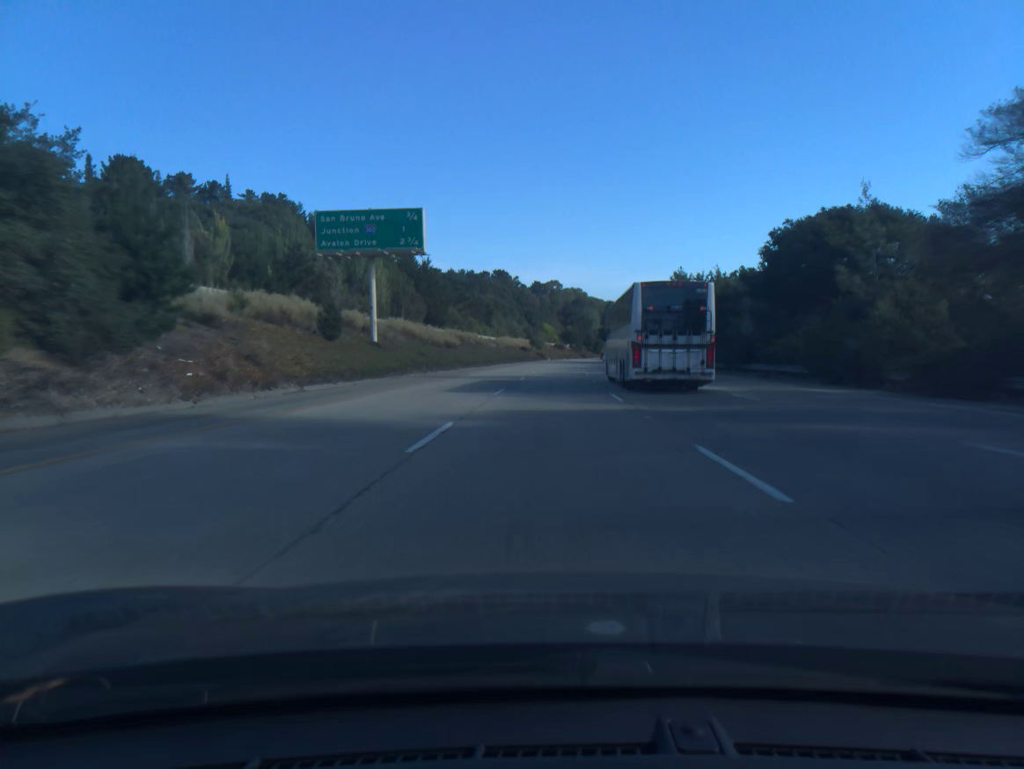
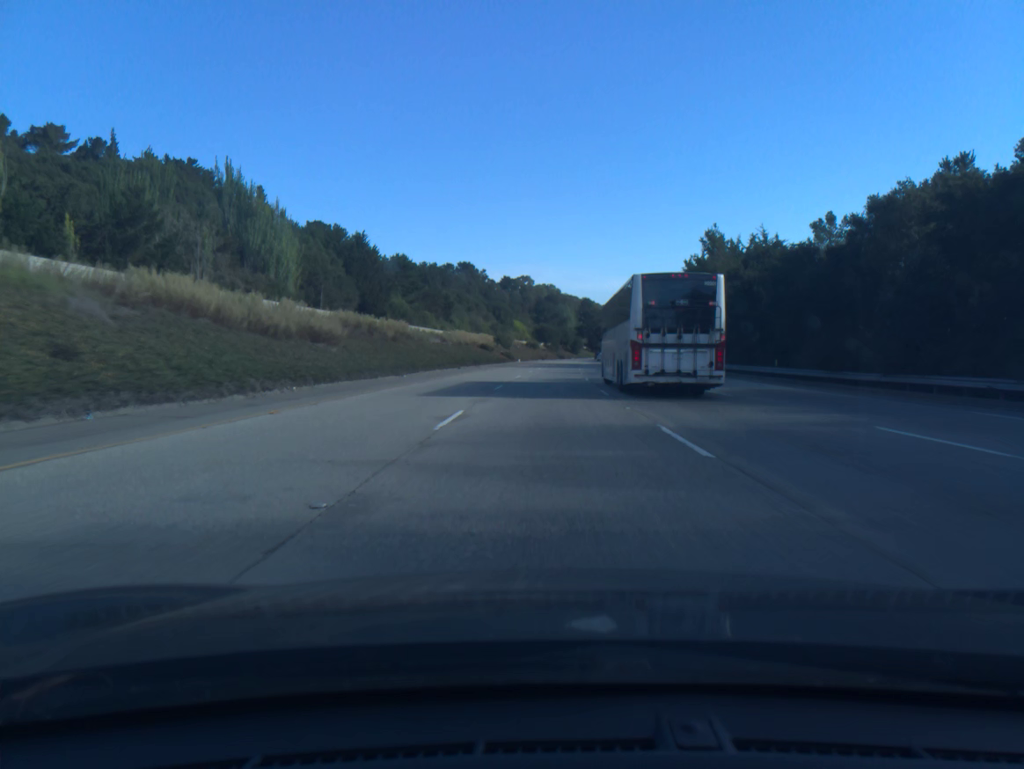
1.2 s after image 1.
(+0.7, +41.2) m; +2°
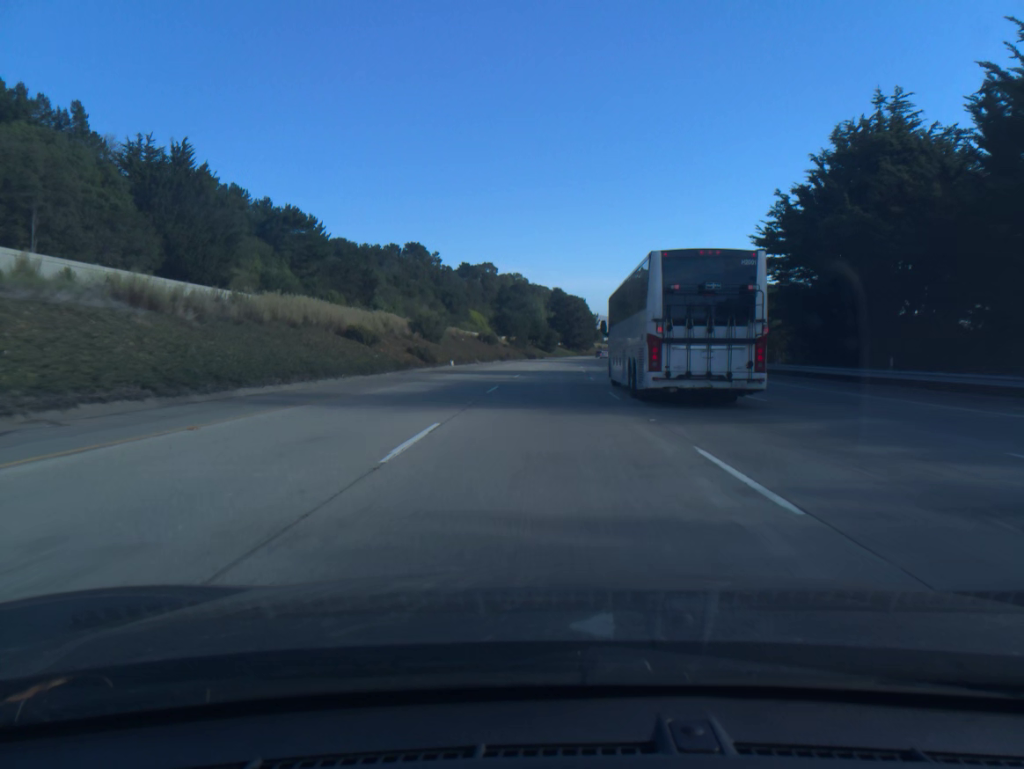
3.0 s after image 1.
(+1.3, +61.8) m; +2°
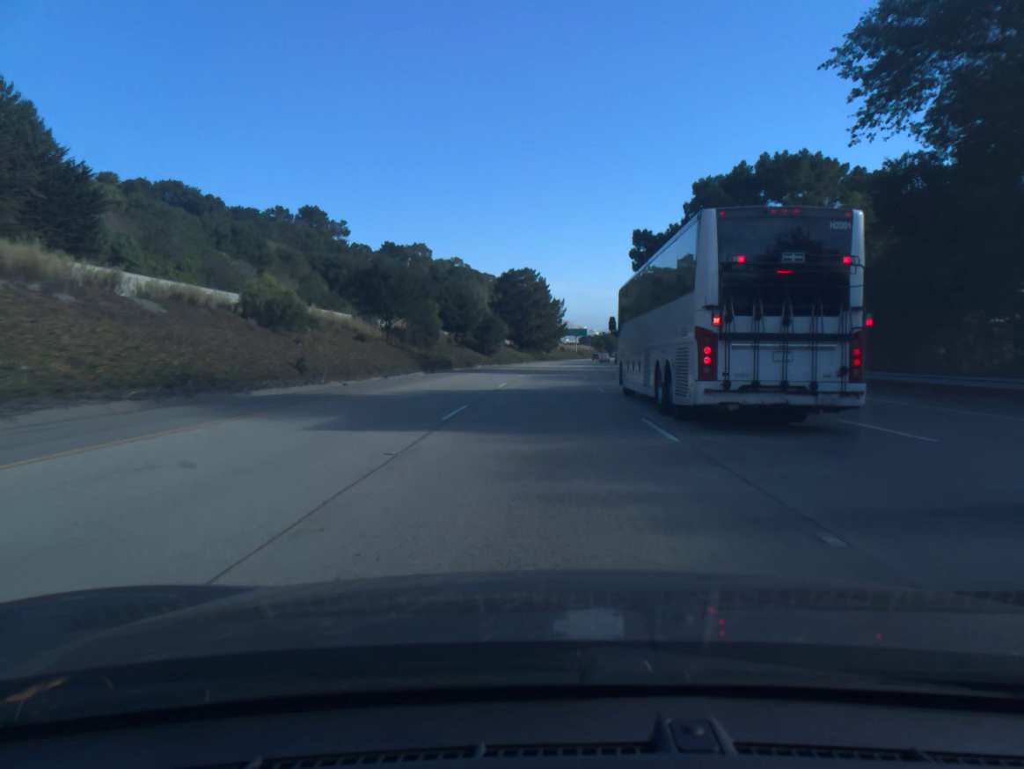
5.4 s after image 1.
(+2.6, +82.3) m; +4°
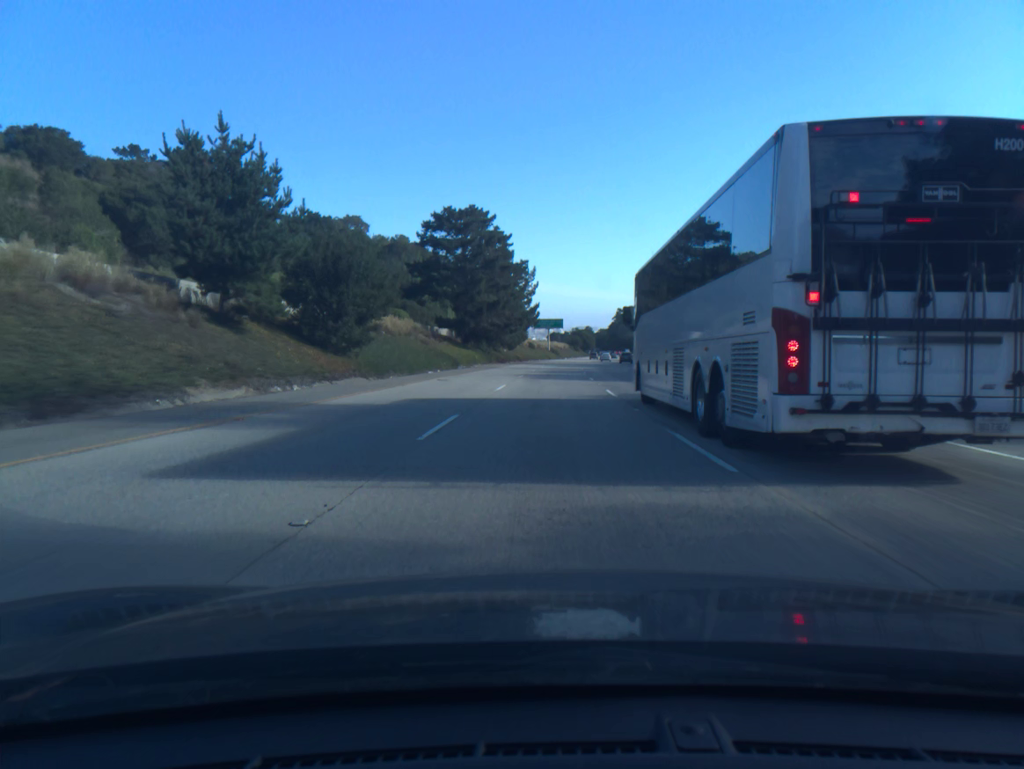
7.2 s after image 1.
(+1.3, +61.8) m; +2°
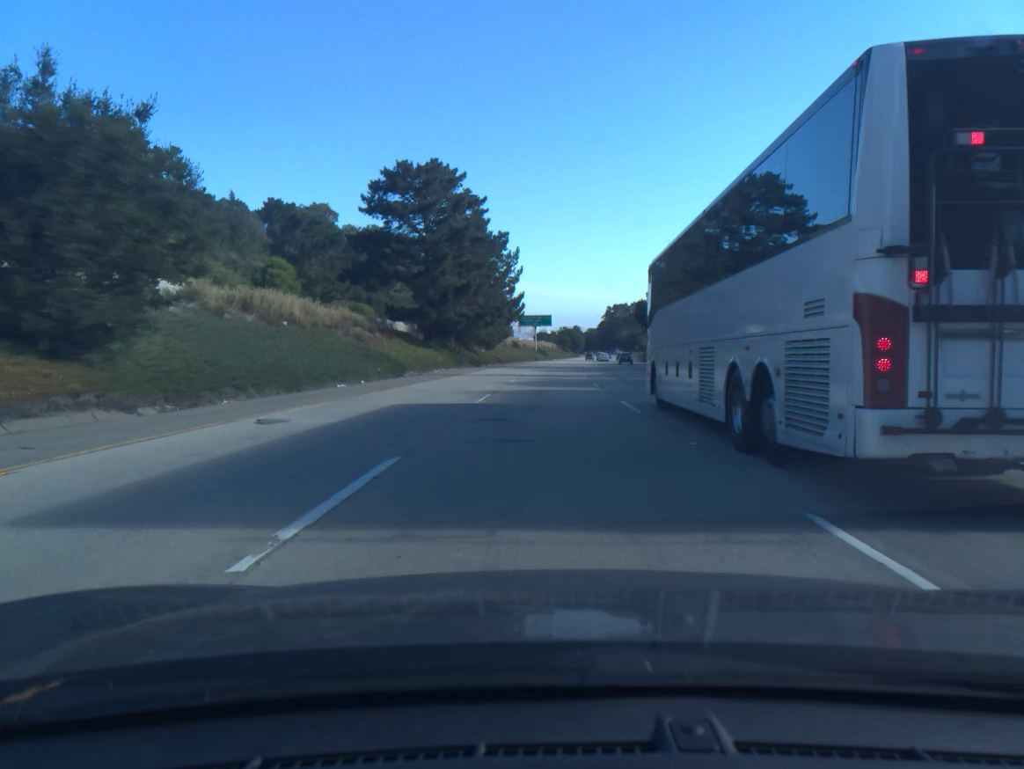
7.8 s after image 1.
(+0.2, +20.6) m; +1°
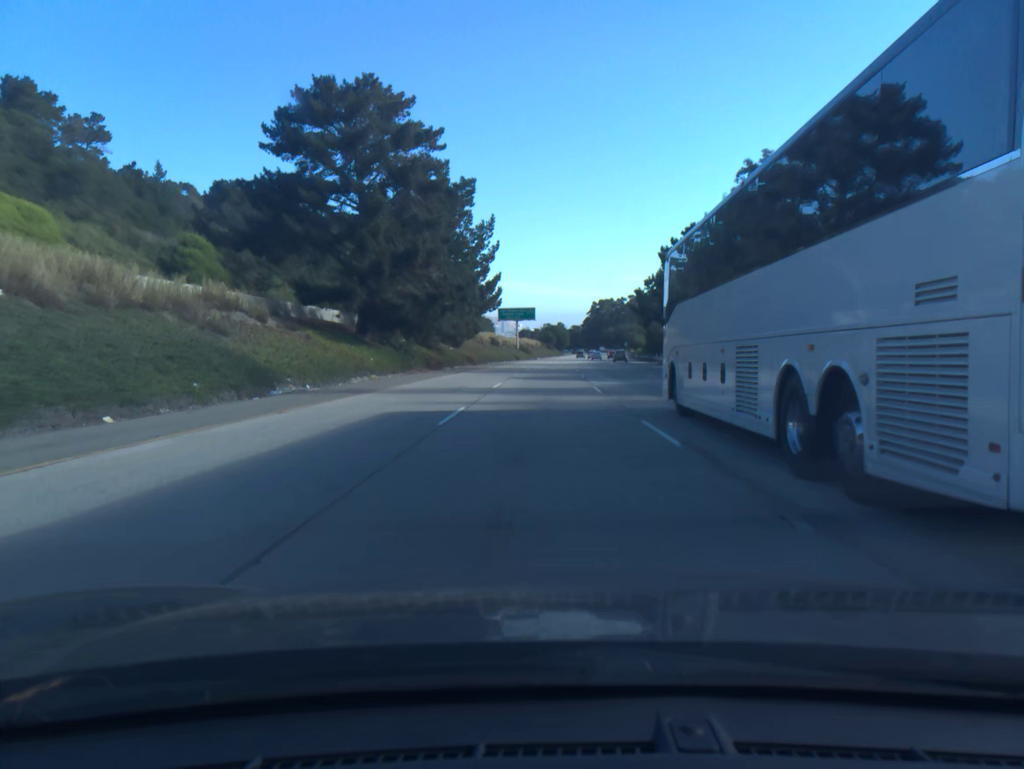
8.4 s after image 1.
(+0.2, +20.6) m; +1°
